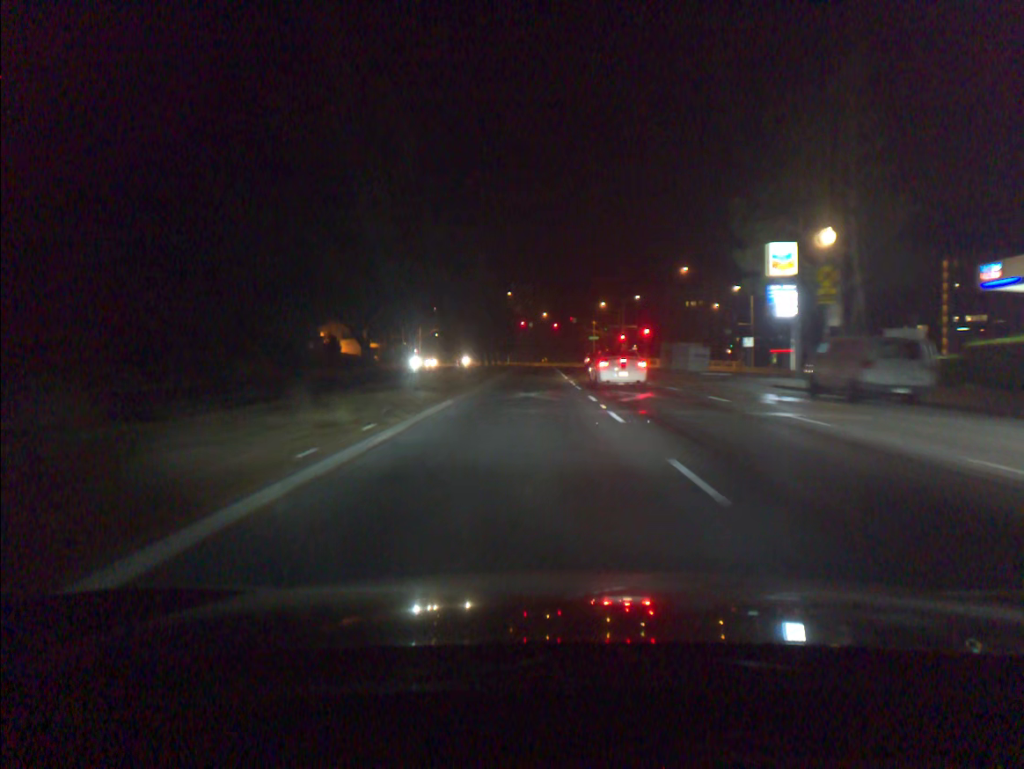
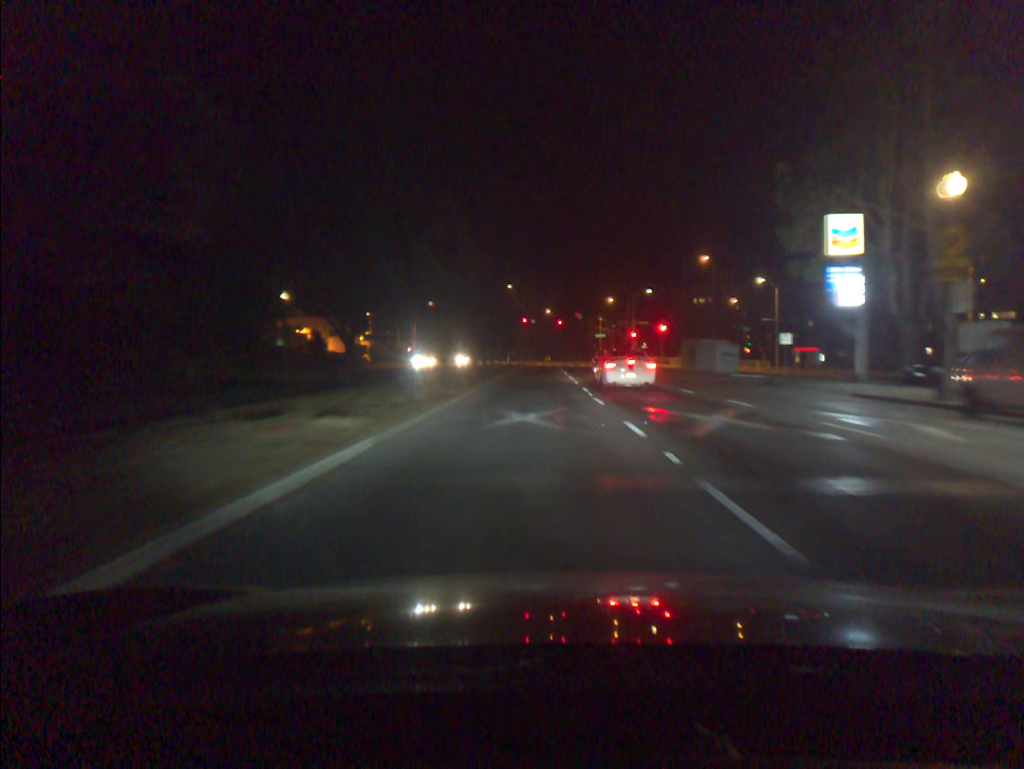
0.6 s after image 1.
(0.0, +9.5) m; 0°
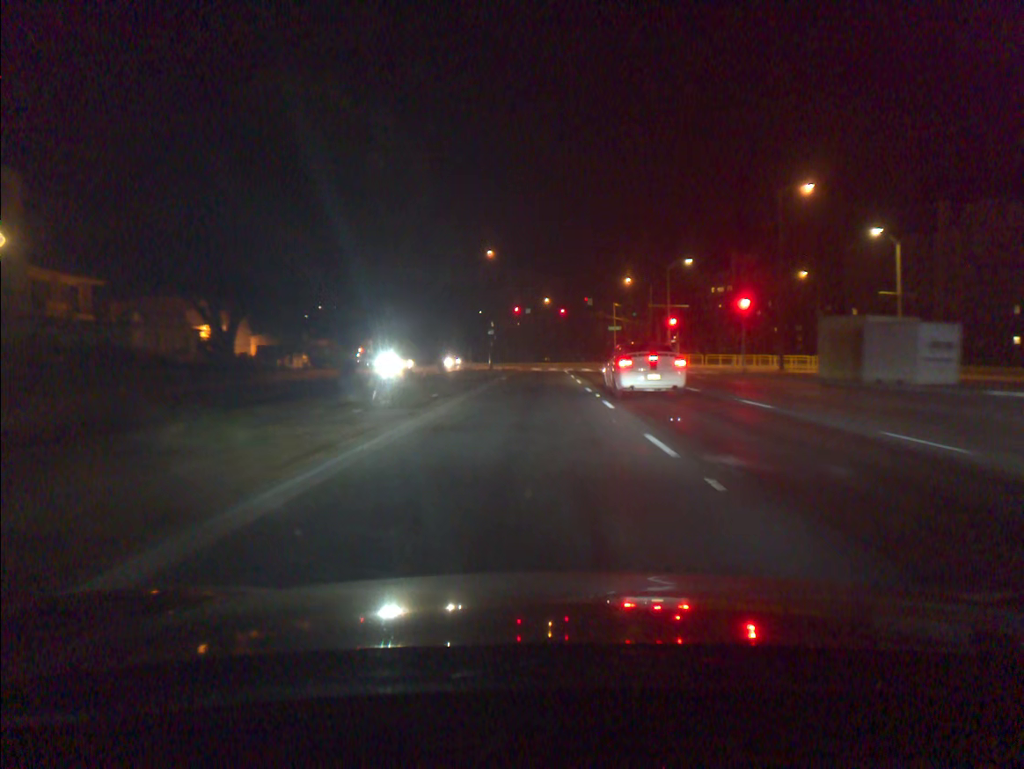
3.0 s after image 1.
(+0.1, +33.0) m; 0°
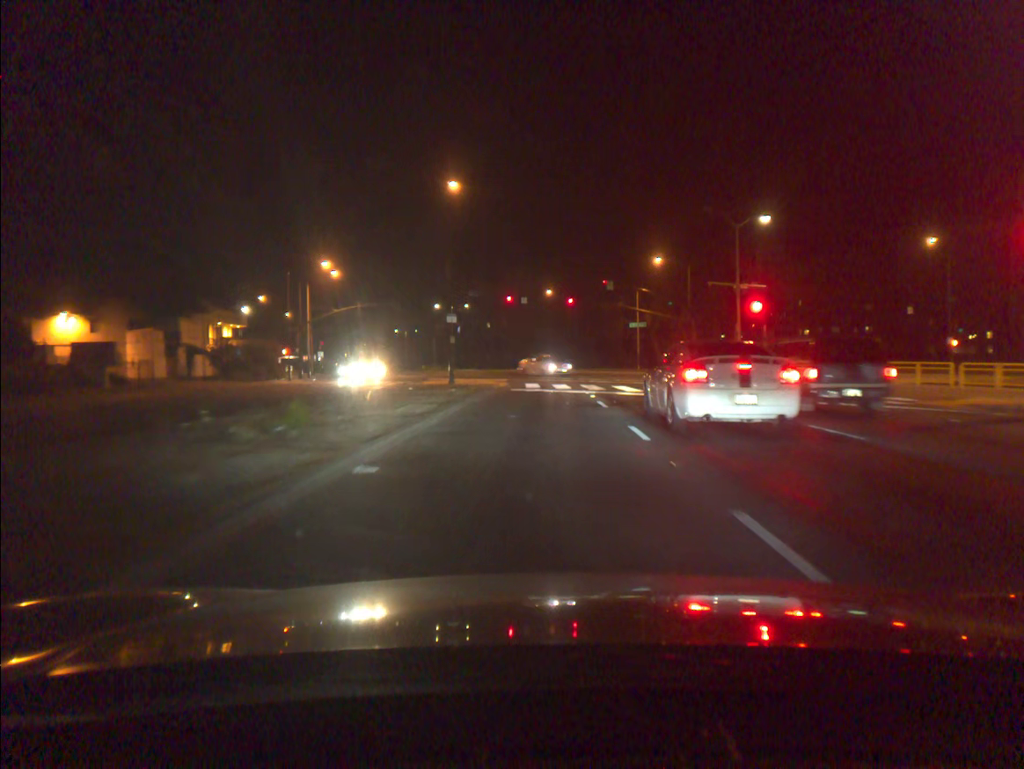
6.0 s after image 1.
(+0.1, +28.3) m; 0°
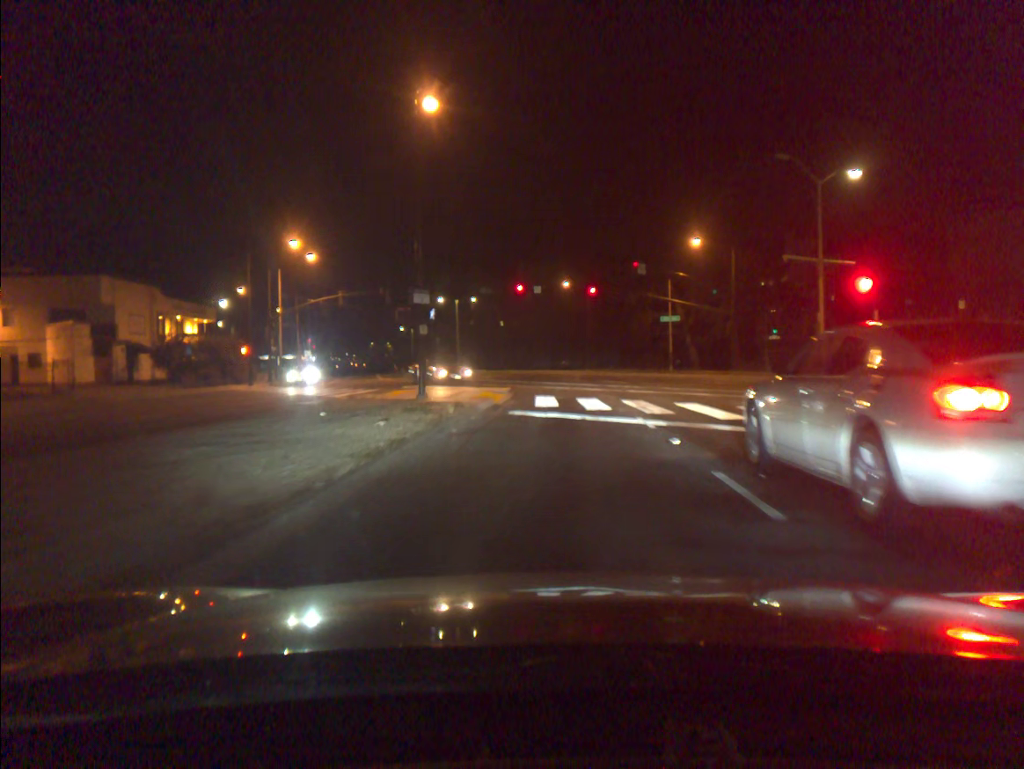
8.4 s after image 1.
(0.0, +13.0) m; -1°
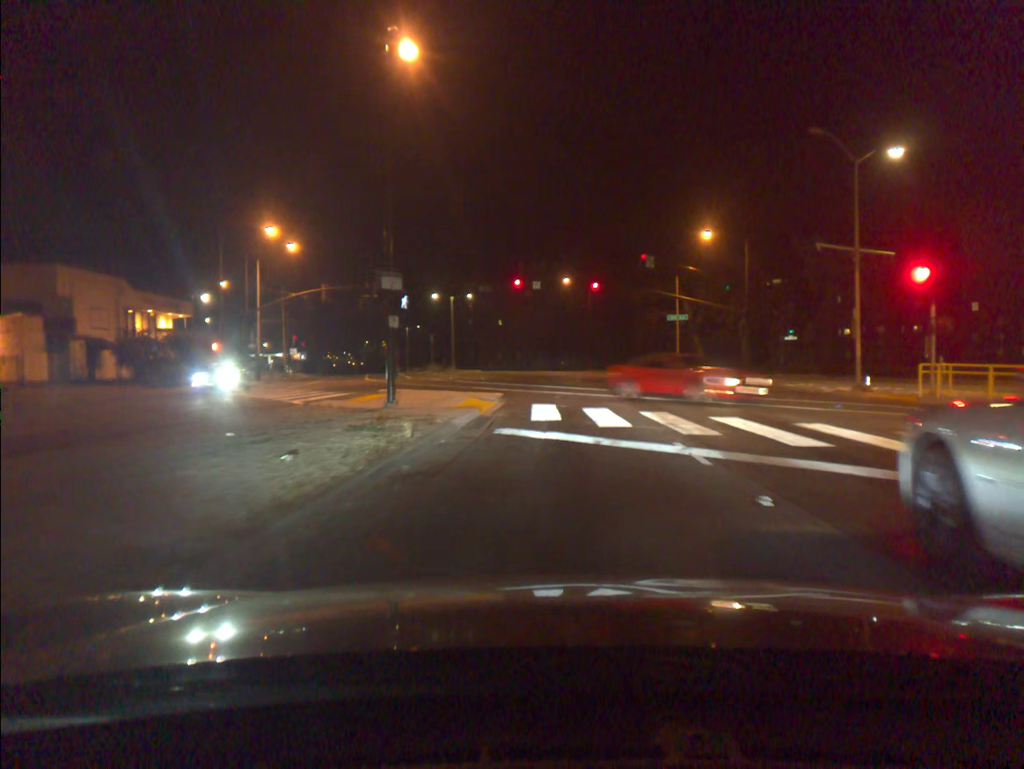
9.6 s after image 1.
(0.0, +4.5) m; 0°
